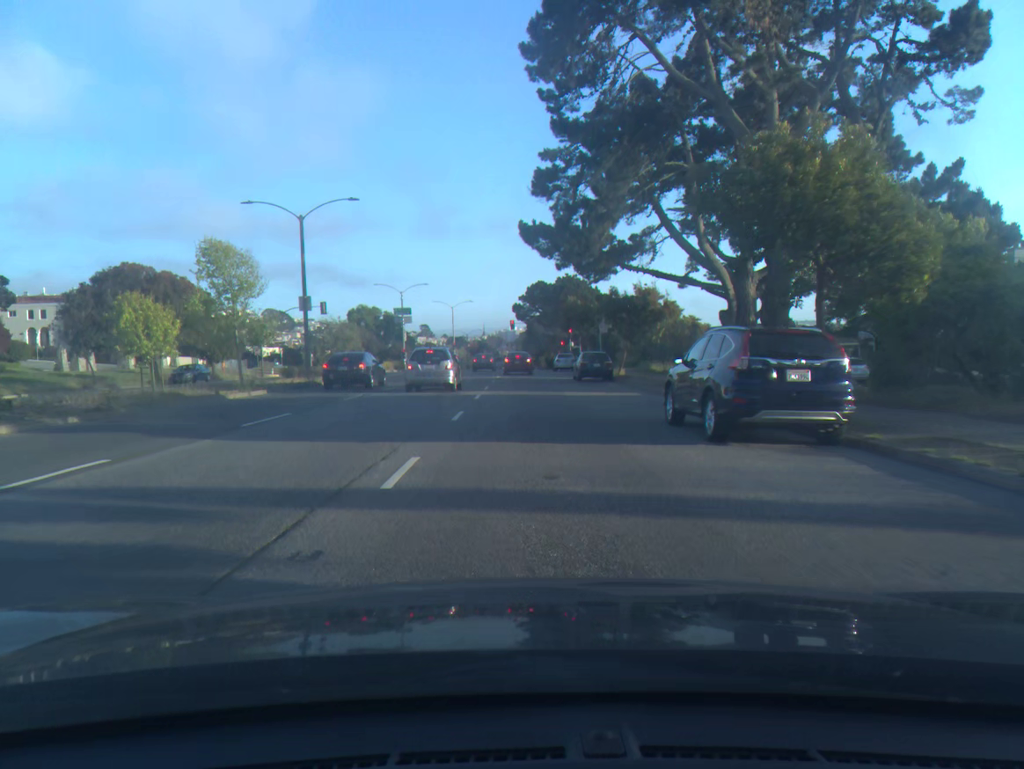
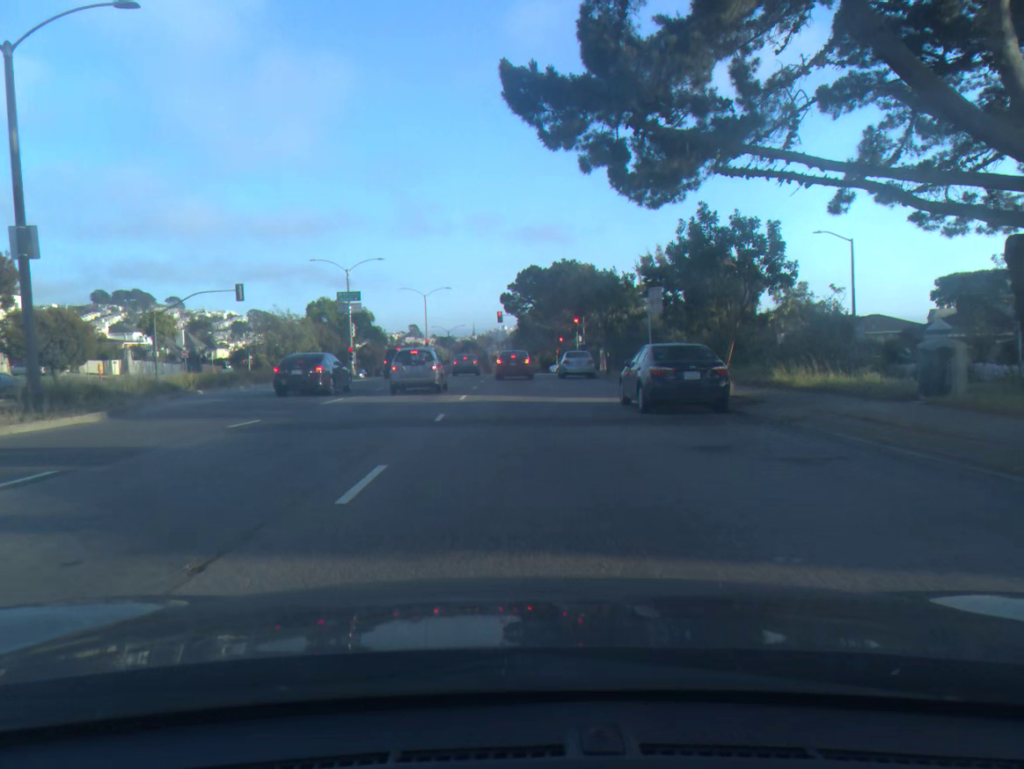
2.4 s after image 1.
(+0.2, +22.4) m; +1°
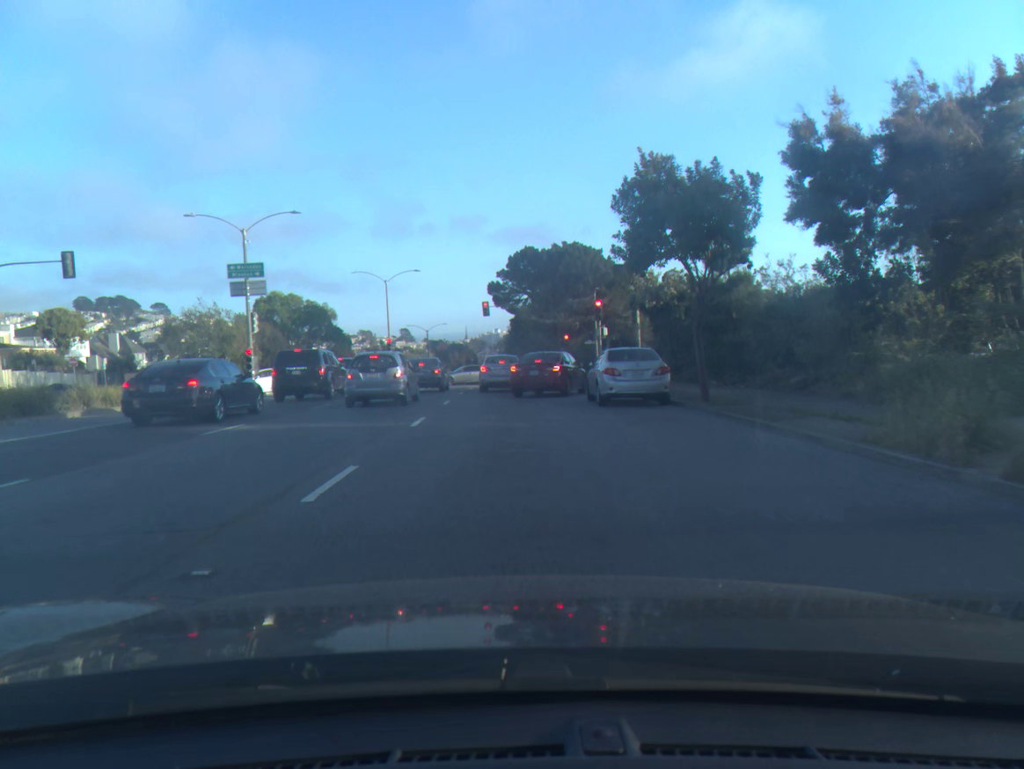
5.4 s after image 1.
(+0.1, +21.8) m; 0°
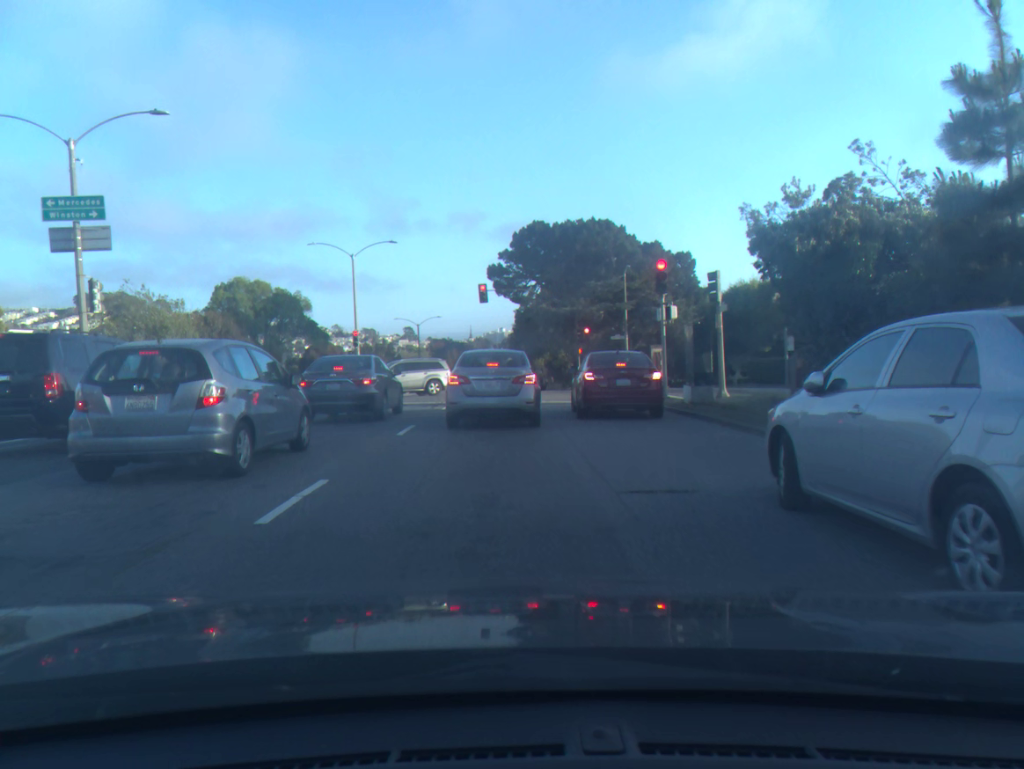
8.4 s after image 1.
(-0.1, +15.9) m; 0°
